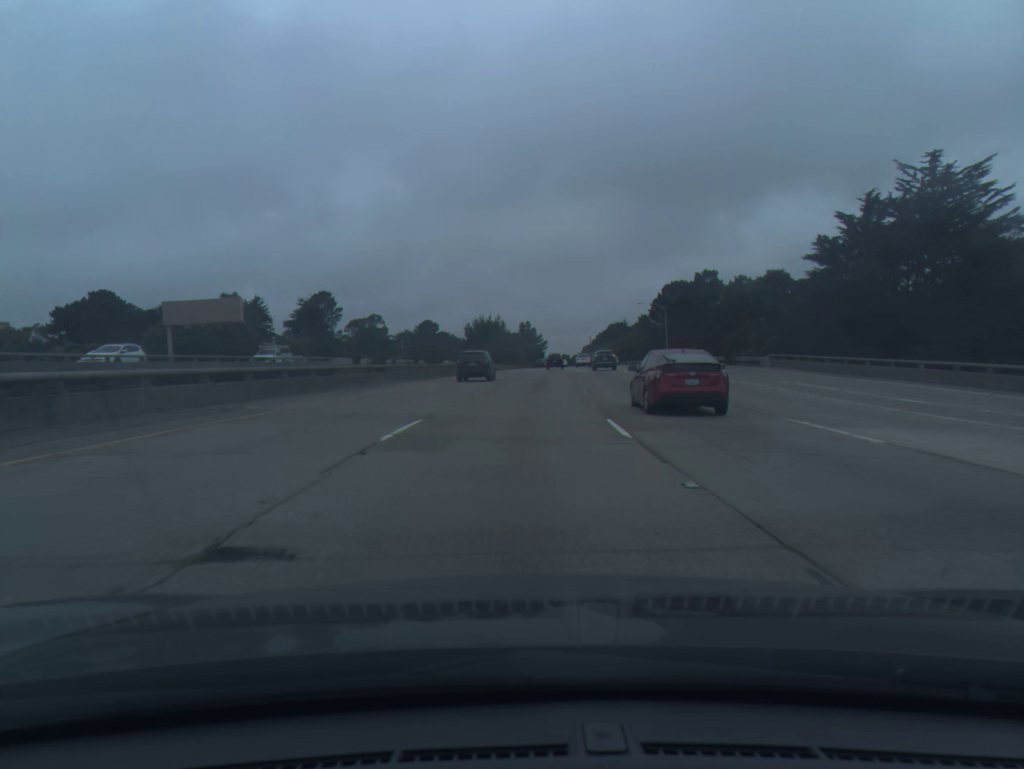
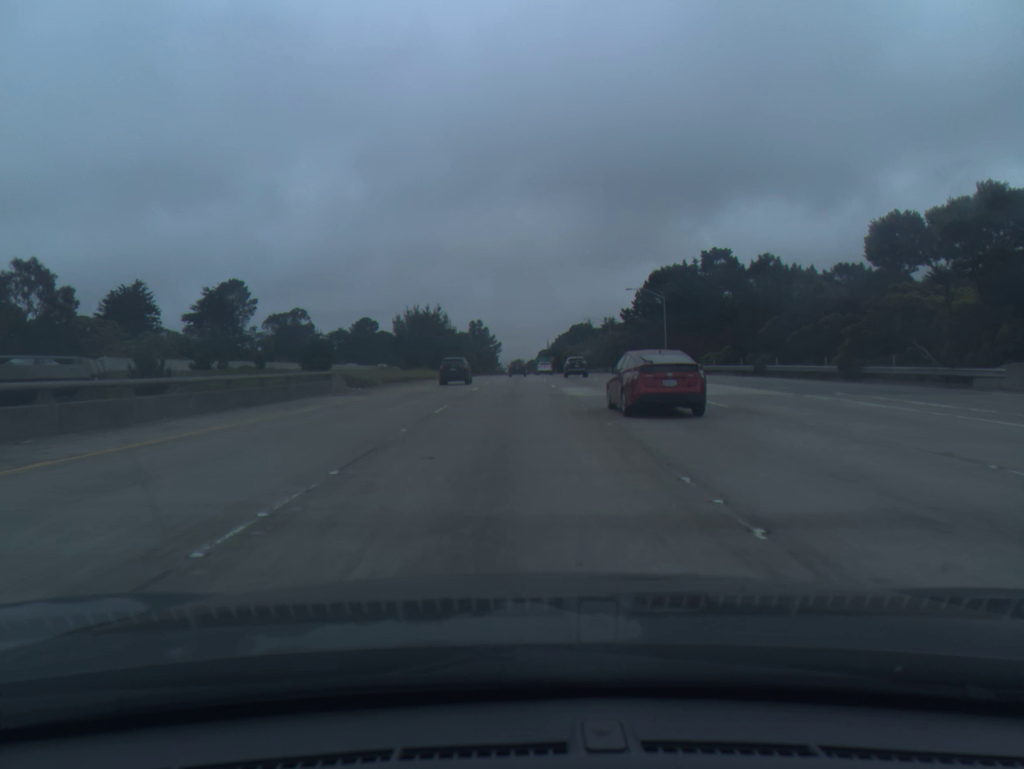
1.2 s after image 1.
(+1.0, +35.6) m; +3°
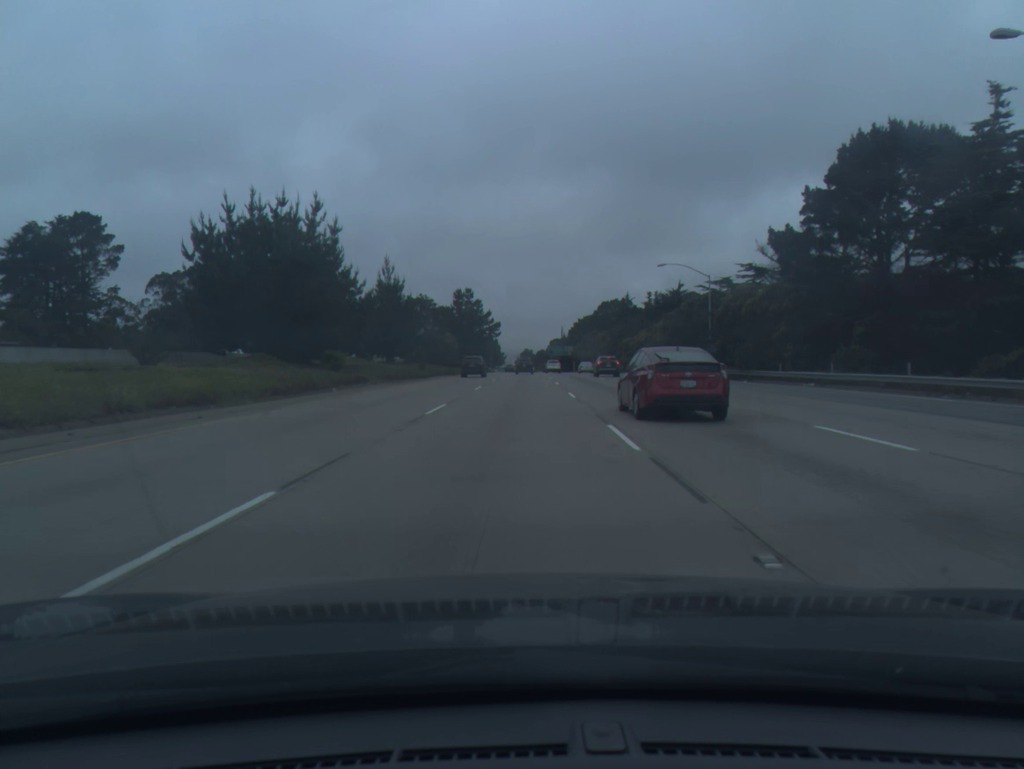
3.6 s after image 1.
(+0.6, +71.7) m; 0°
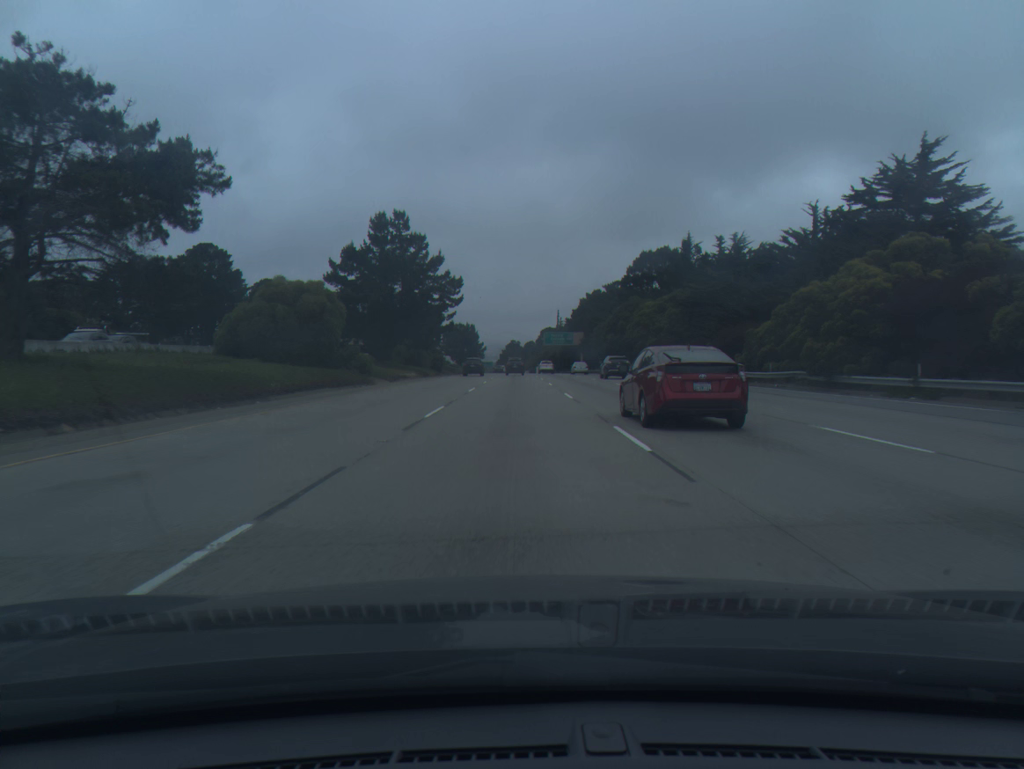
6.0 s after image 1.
(+0.6, +72.9) m; +1°
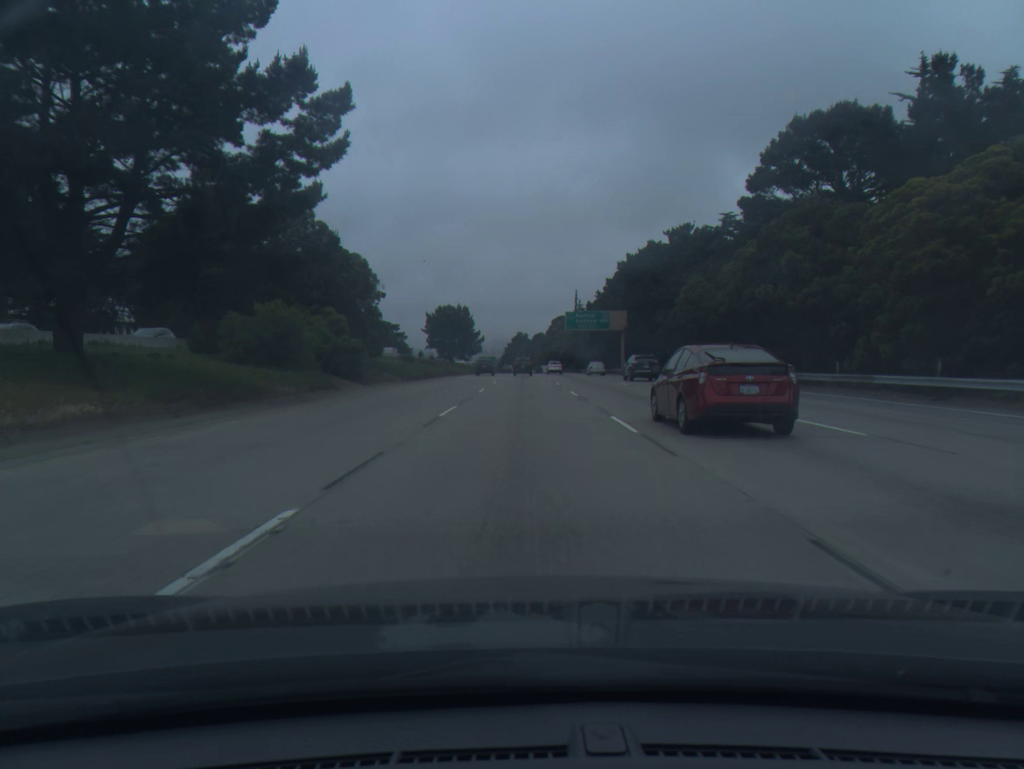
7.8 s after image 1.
(-0.4, +55.8) m; -1°
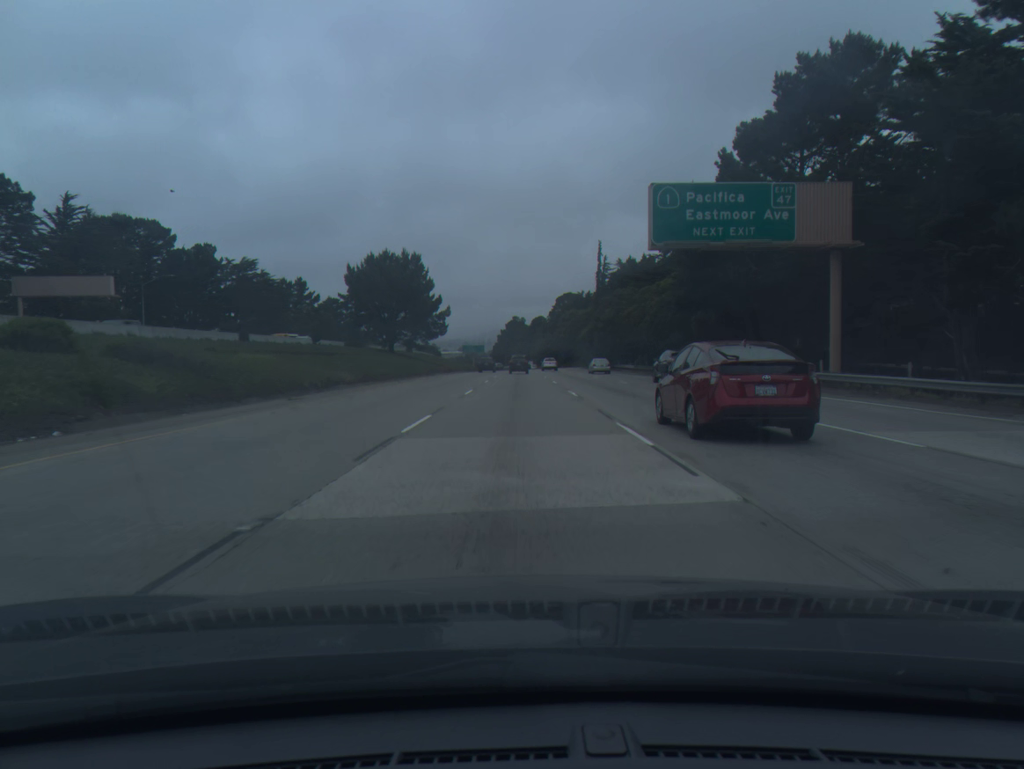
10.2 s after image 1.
(+0.5, +75.4) m; 0°
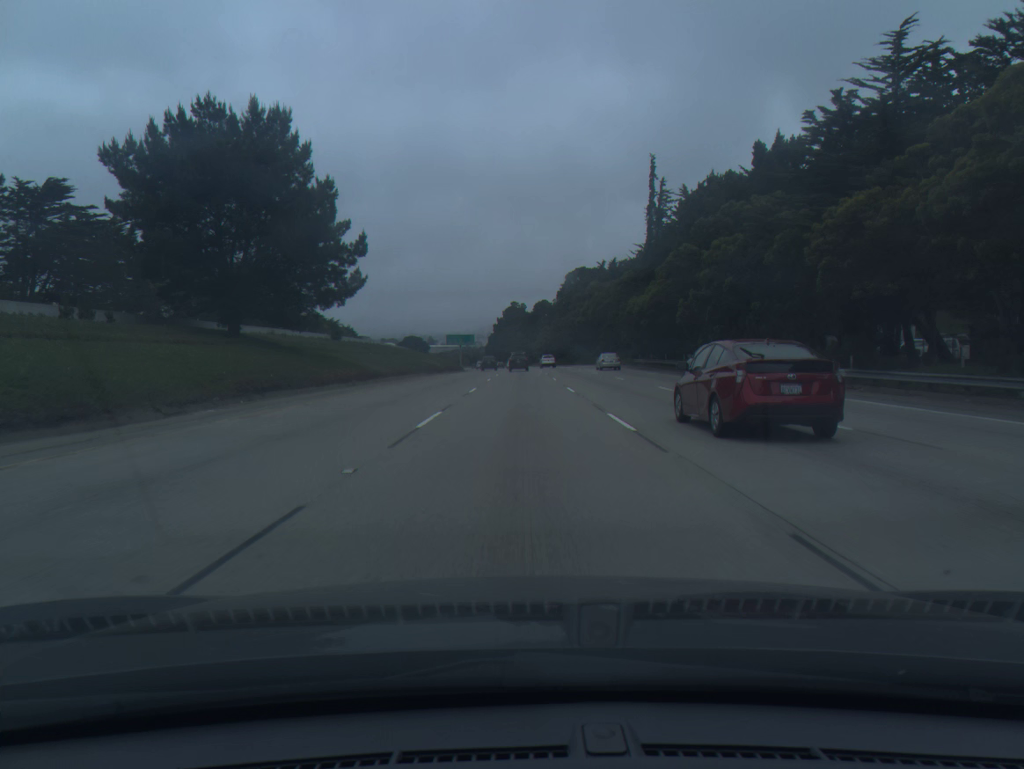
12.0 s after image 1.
(-0.1, +56.3) m; 0°
